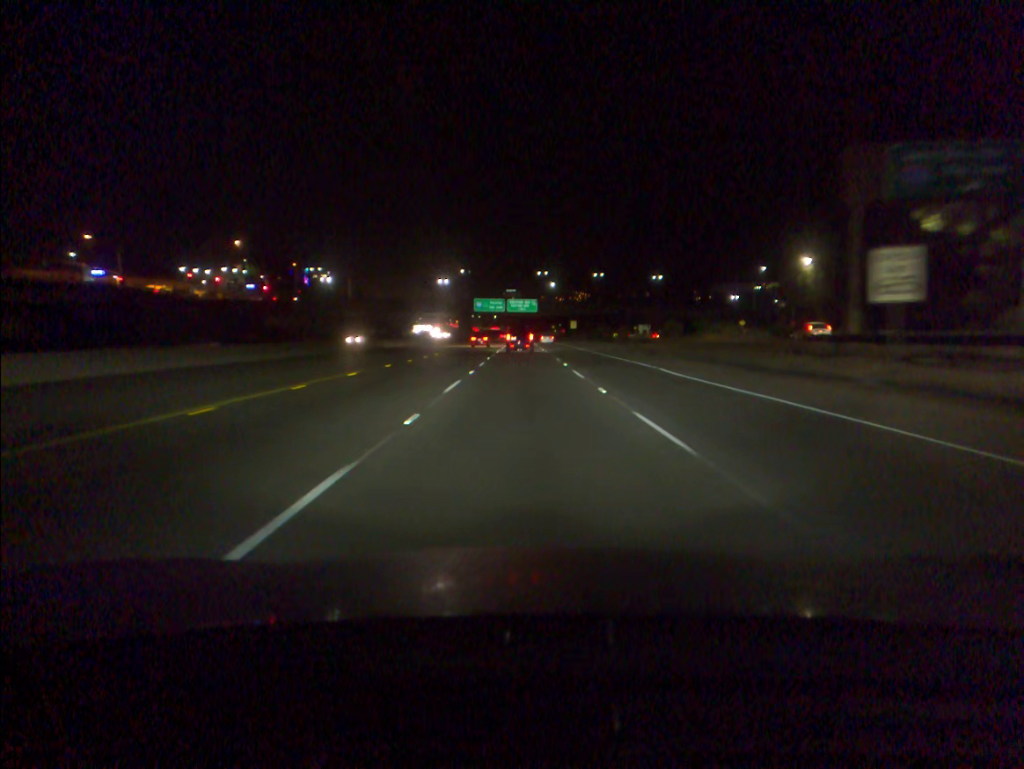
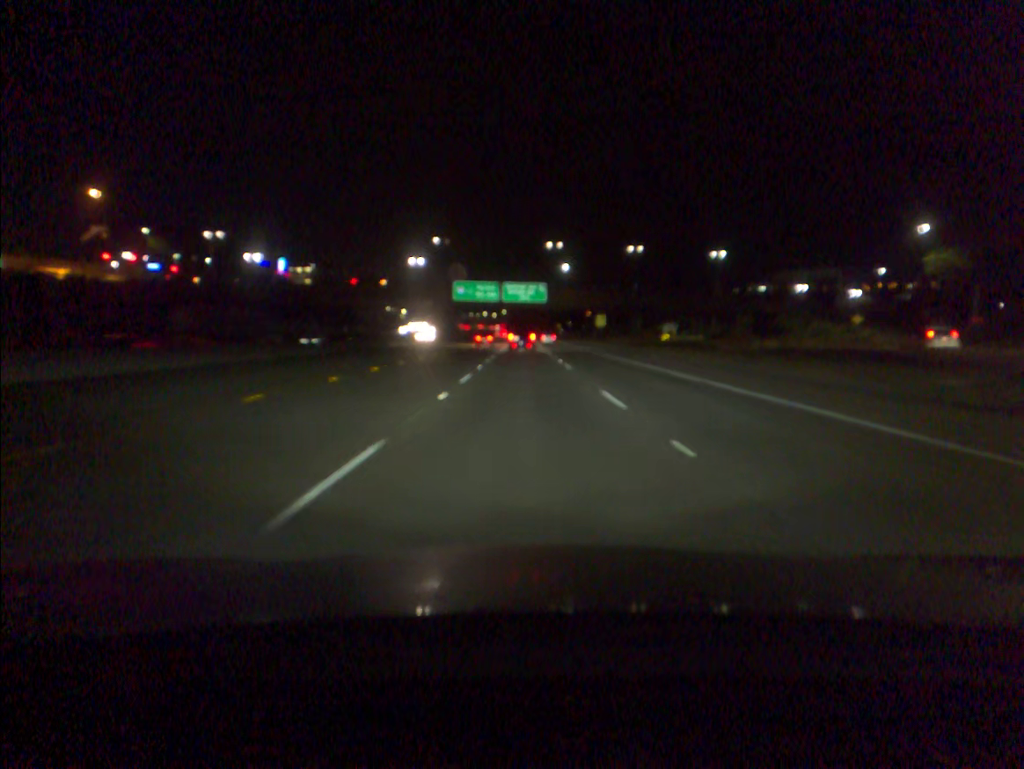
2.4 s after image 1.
(-0.1, +56.3) m; 0°
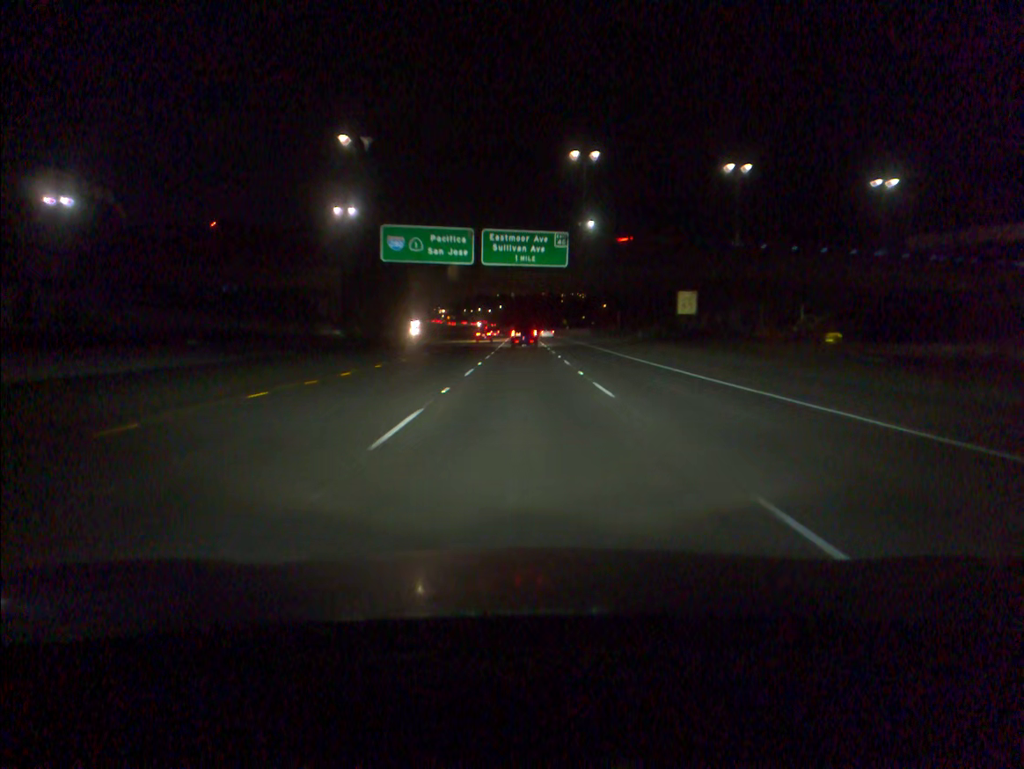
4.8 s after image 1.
(+0.1, +57.0) m; 0°
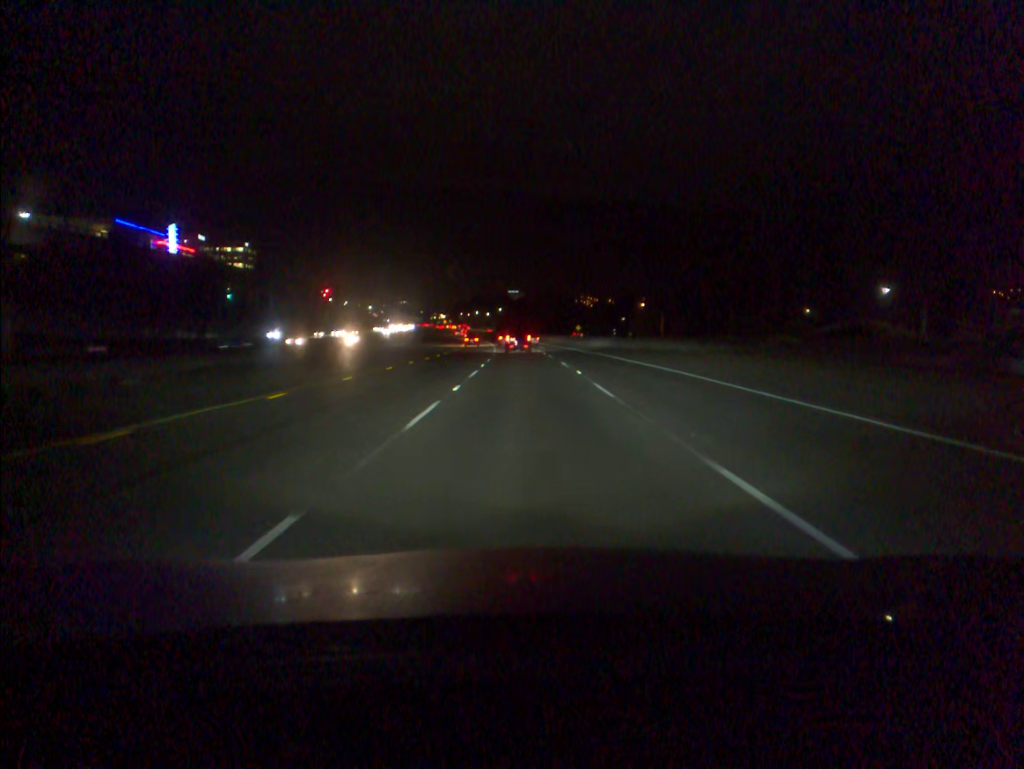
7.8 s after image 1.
(0.0, +70.6) m; 0°
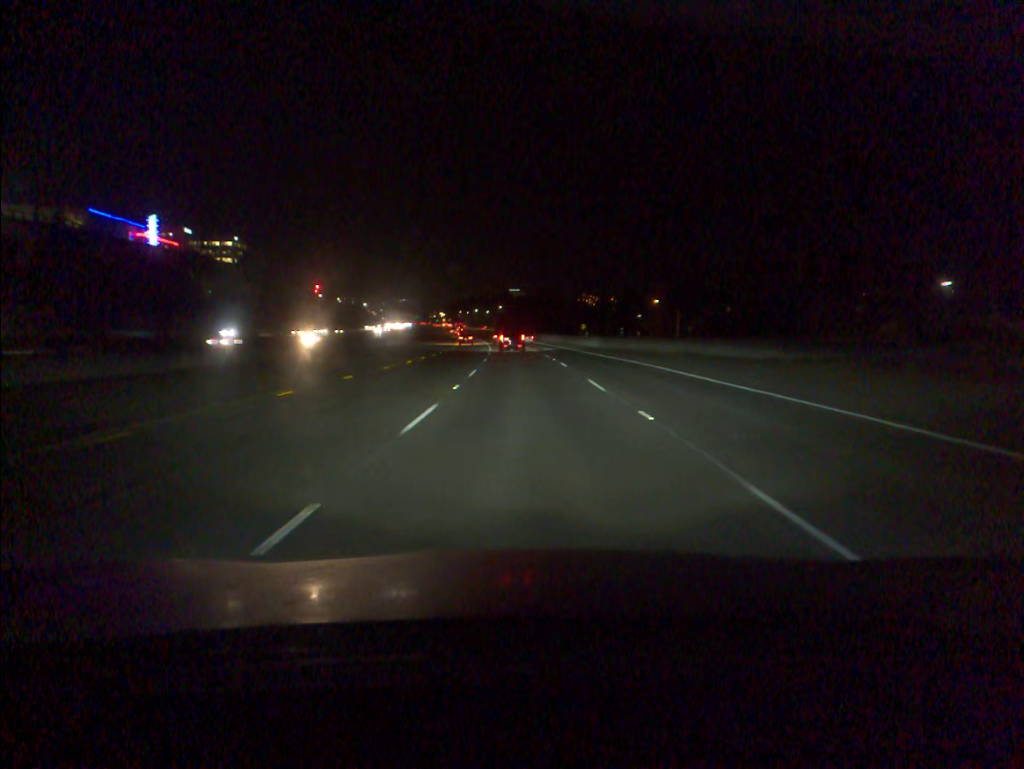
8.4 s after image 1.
(0.0, +14.1) m; 0°
